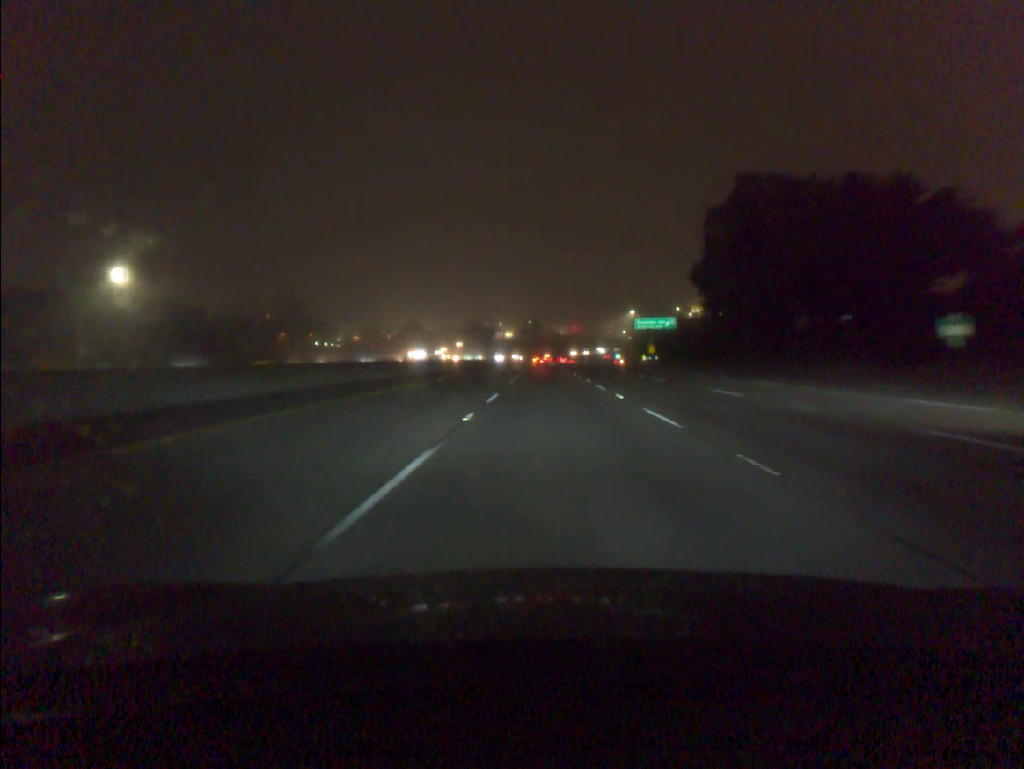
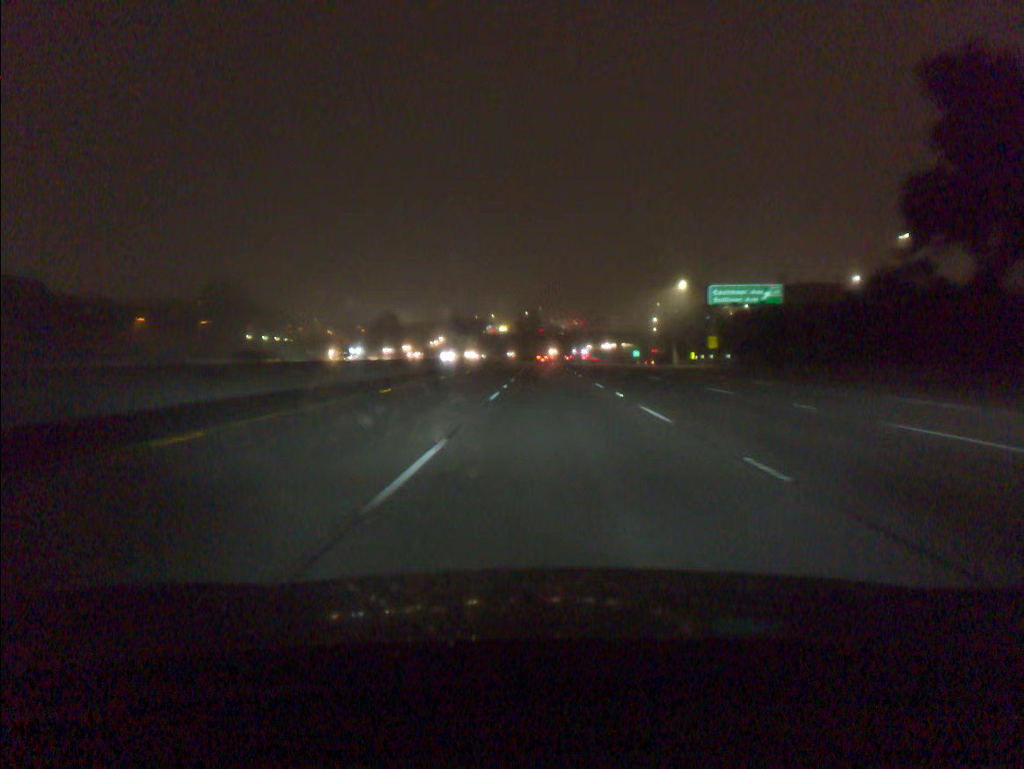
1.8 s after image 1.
(0.0, +57.5) m; 0°
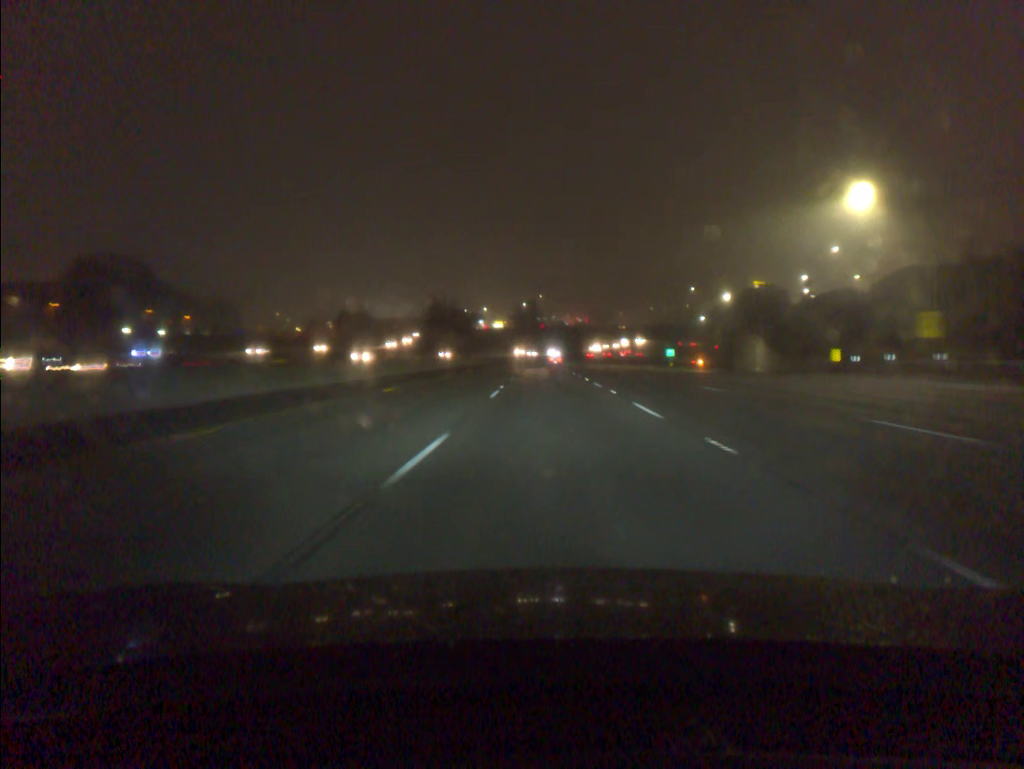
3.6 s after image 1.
(+0.1, +57.7) m; 0°
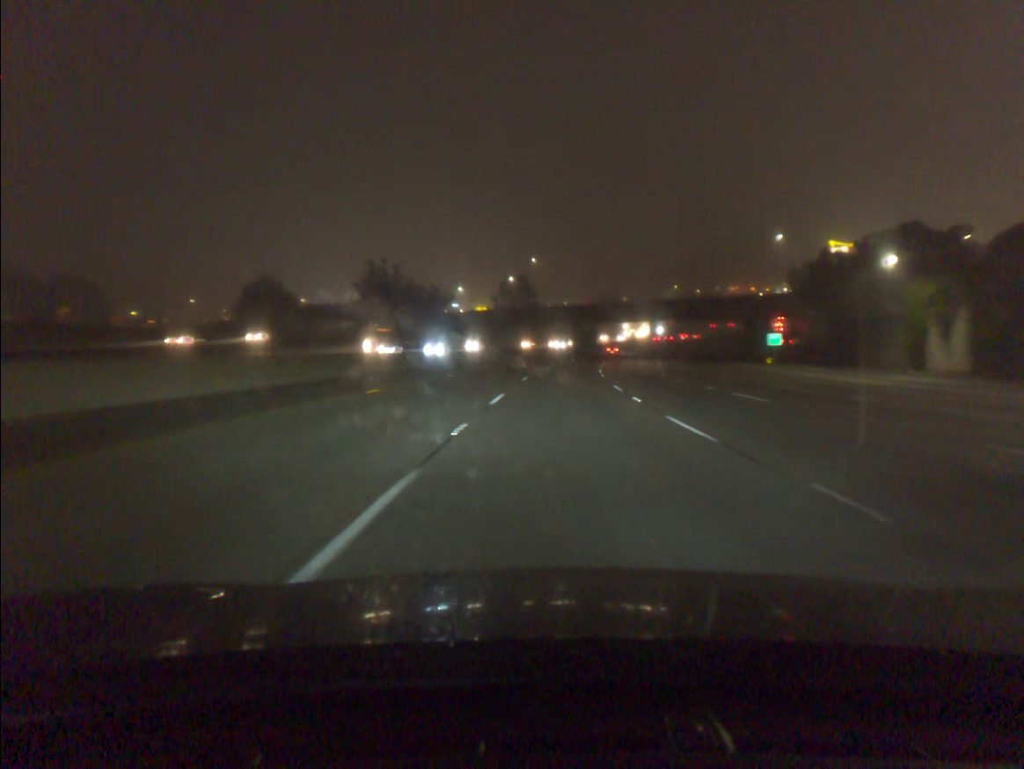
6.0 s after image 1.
(-0.2, +76.9) m; 0°
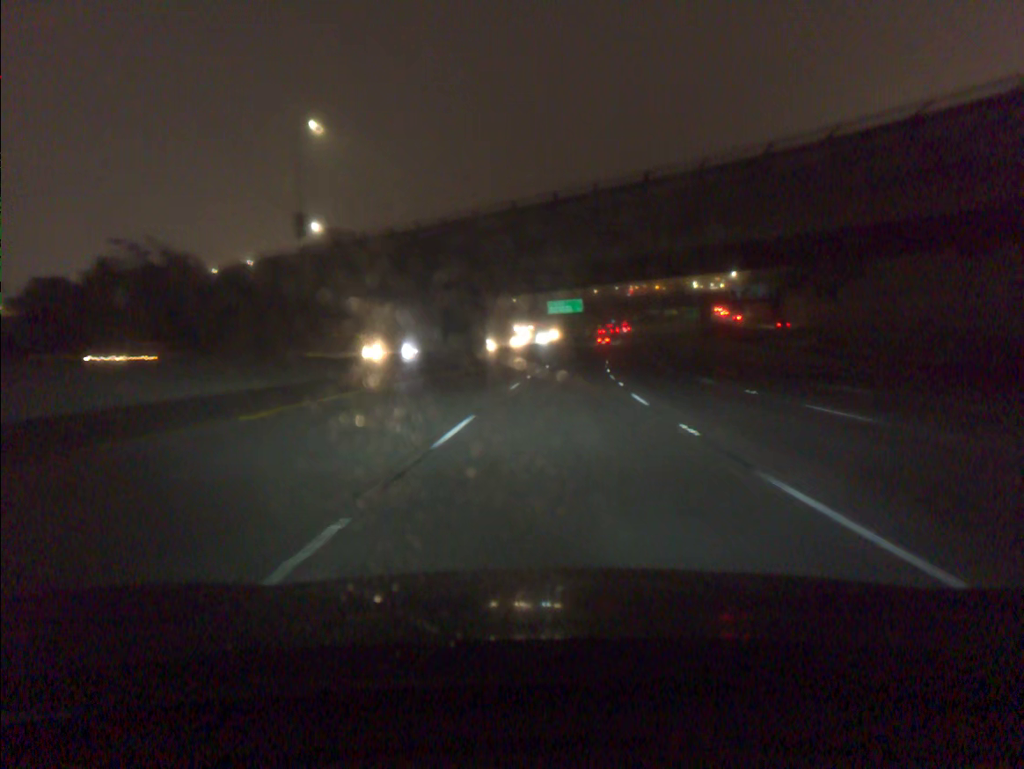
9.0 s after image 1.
(+6.3, +95.5) m; +8°
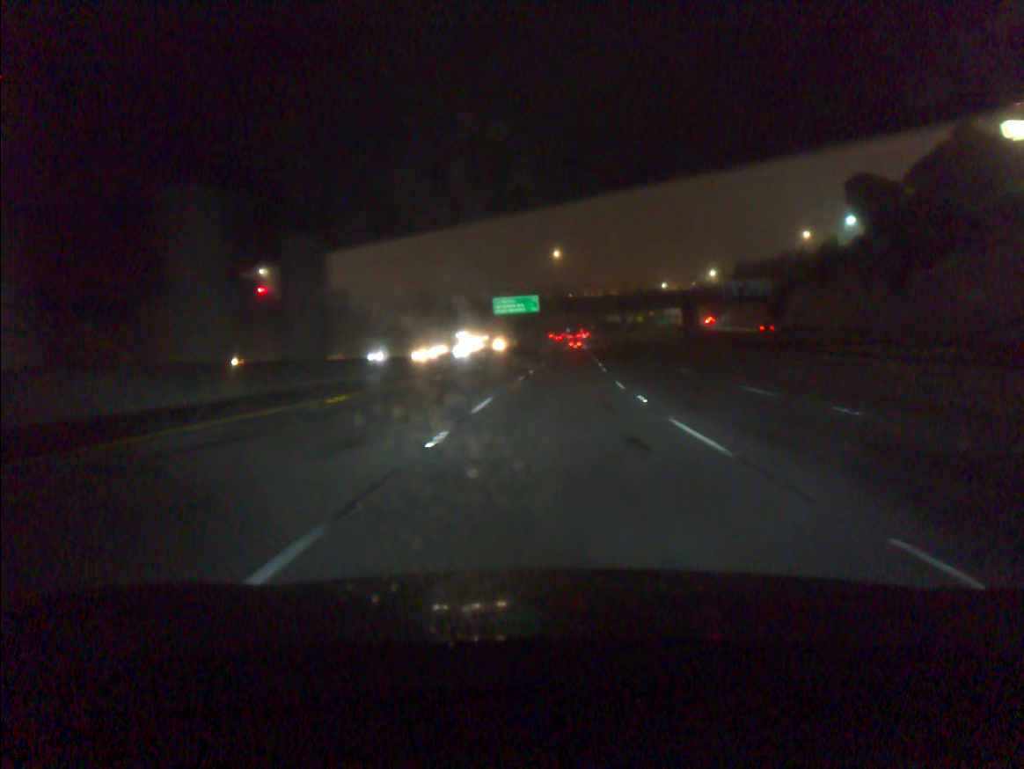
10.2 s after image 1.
(+1.2, +38.2) m; +3°
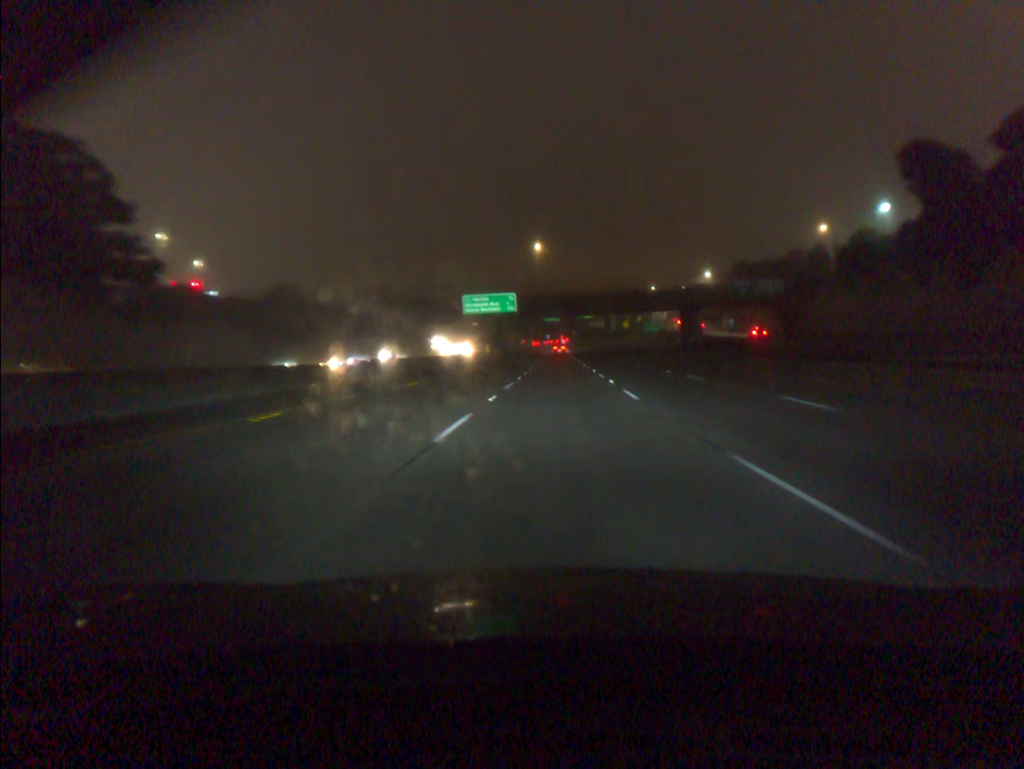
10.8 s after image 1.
(+0.3, +19.1) m; +2°
